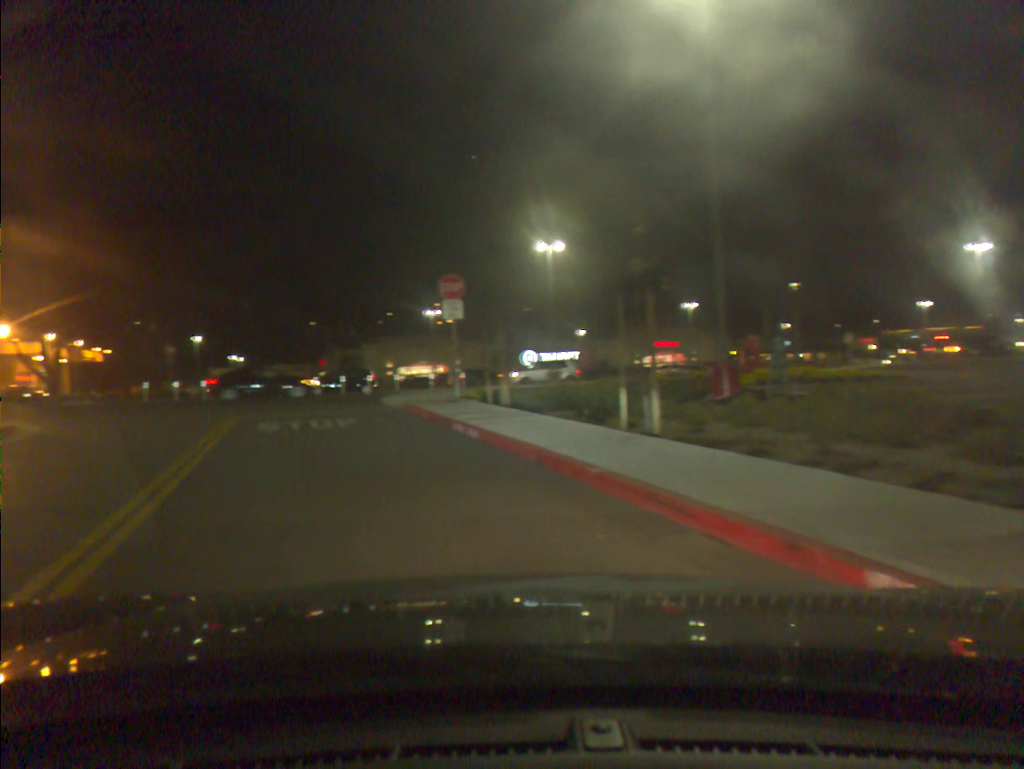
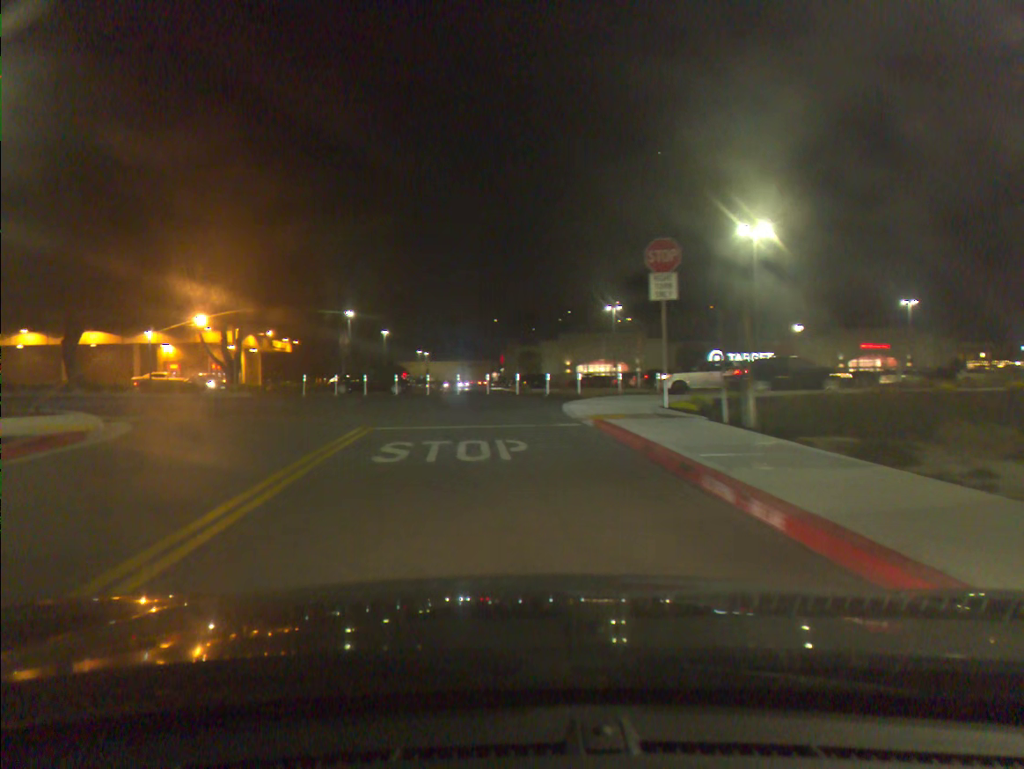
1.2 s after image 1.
(-0.7, +6.4) m; -11°
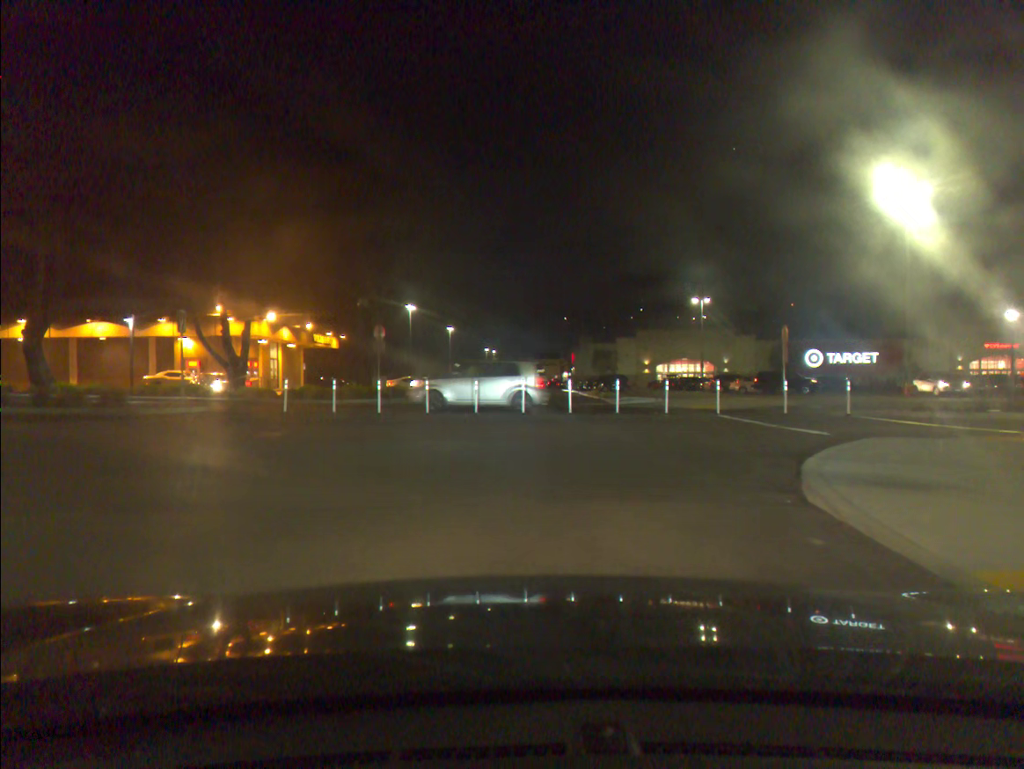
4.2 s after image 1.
(-0.5, +12.2) m; -4°
